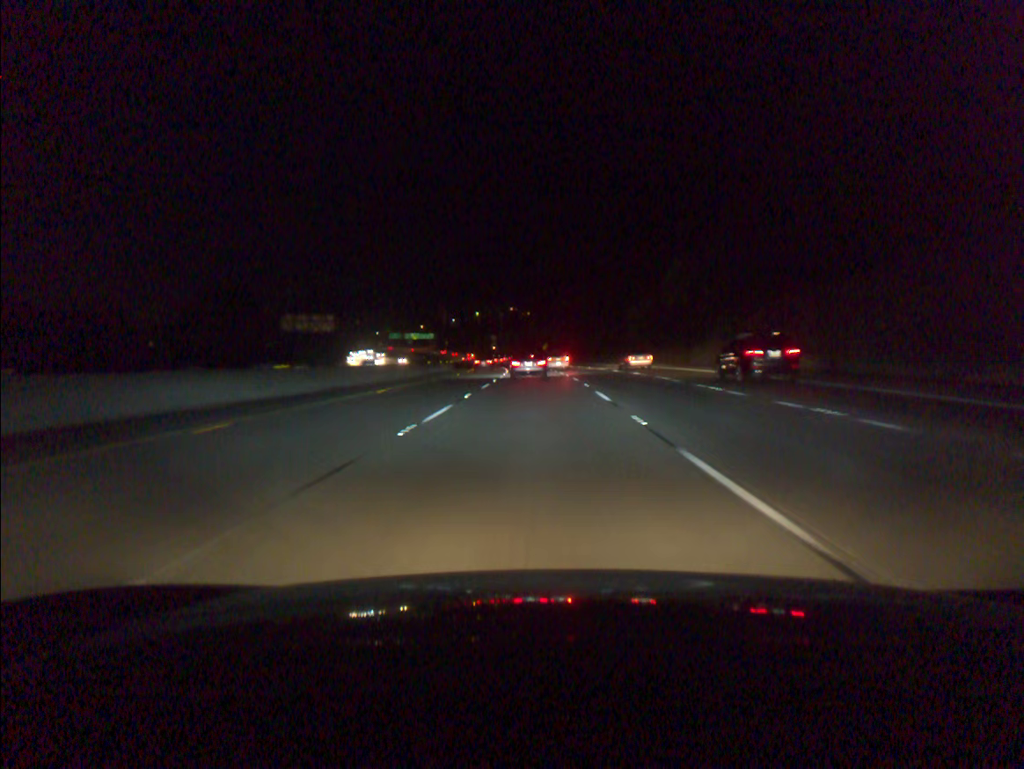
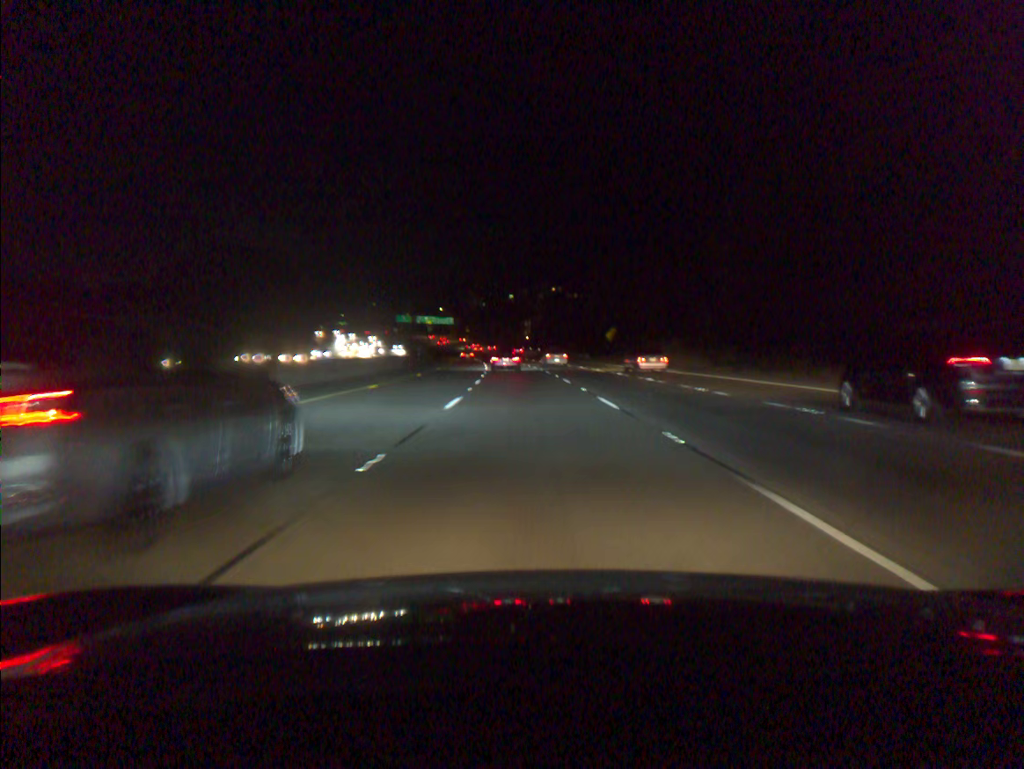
(-2.3, +88.0) m; -3°
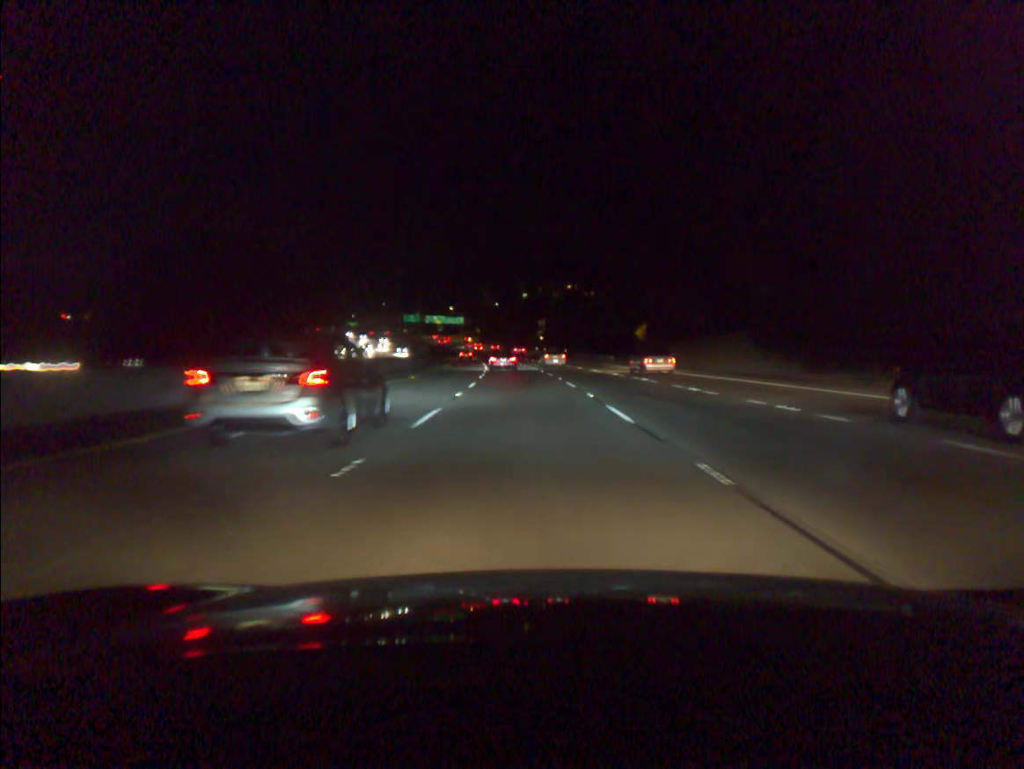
(-0.1, +17.4) m; -1°
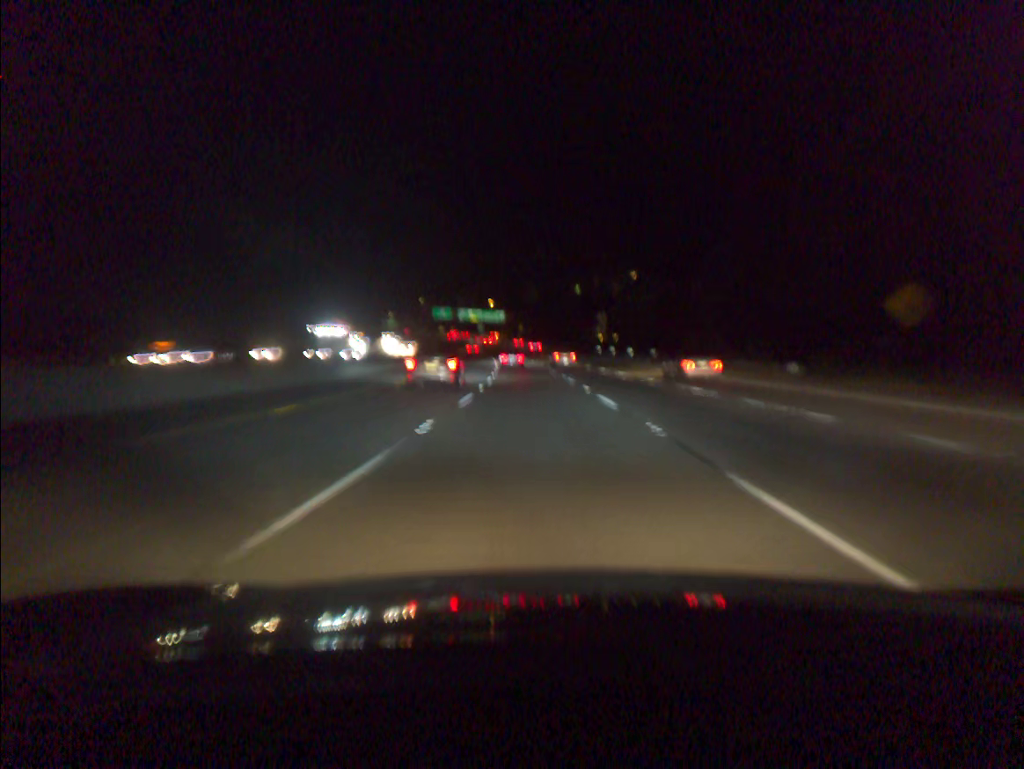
(-1.8, +52.7) m; -4°
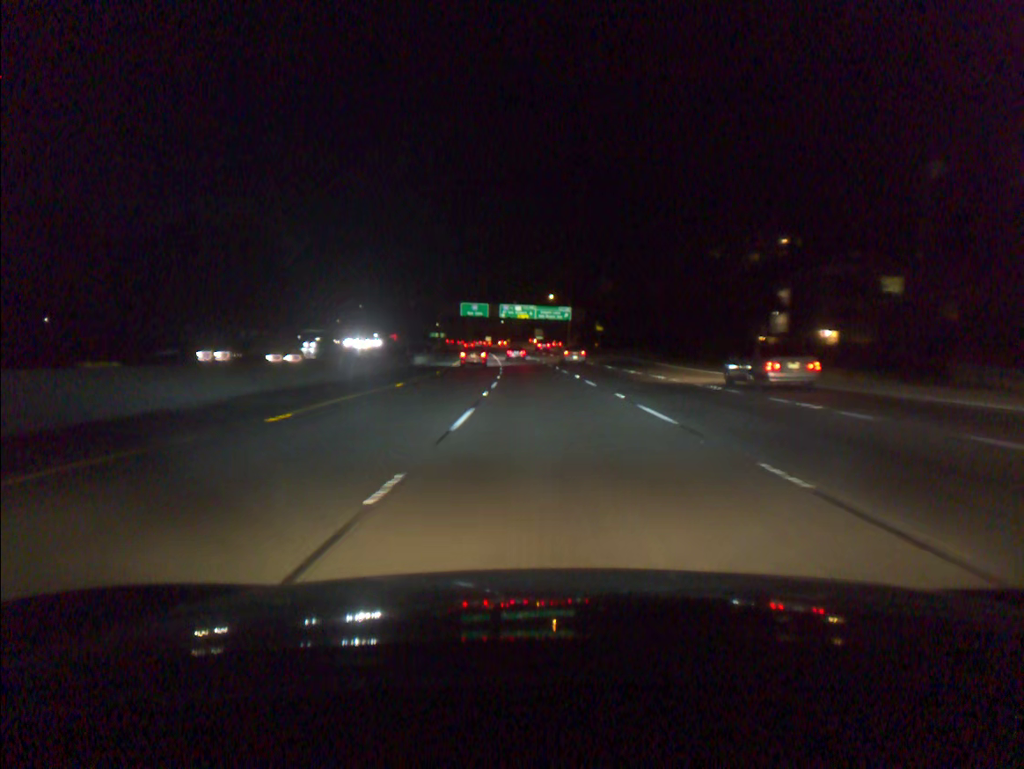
(-3.9, +89.7) m; -5°
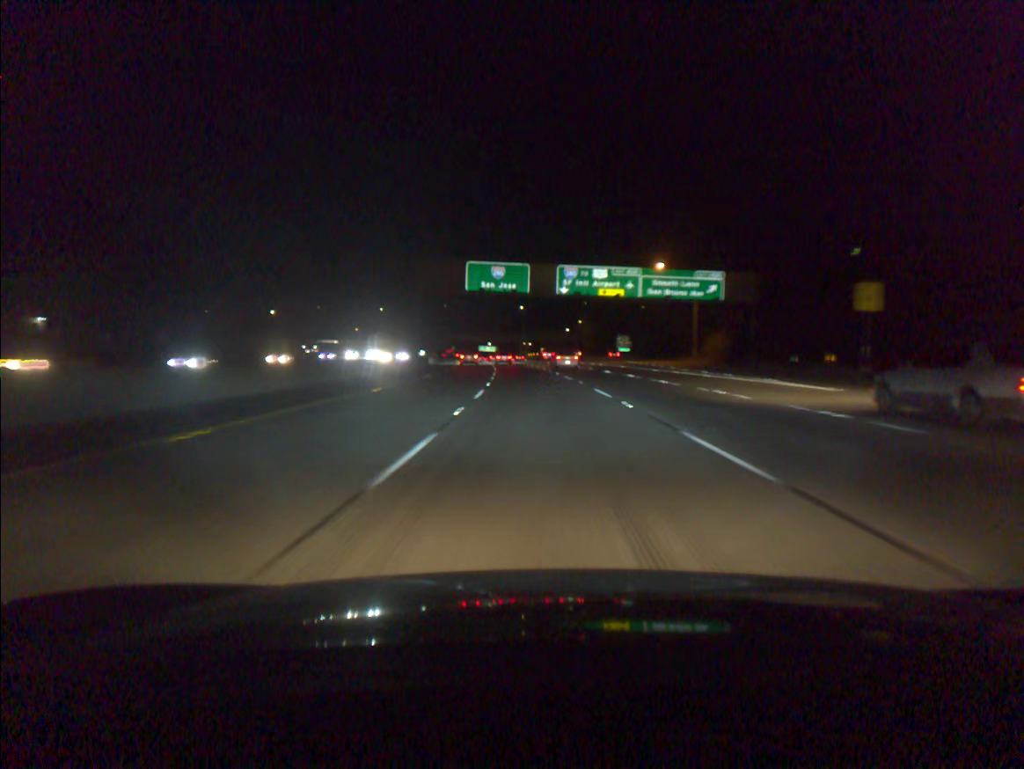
(-3.7, +91.2) m; -5°
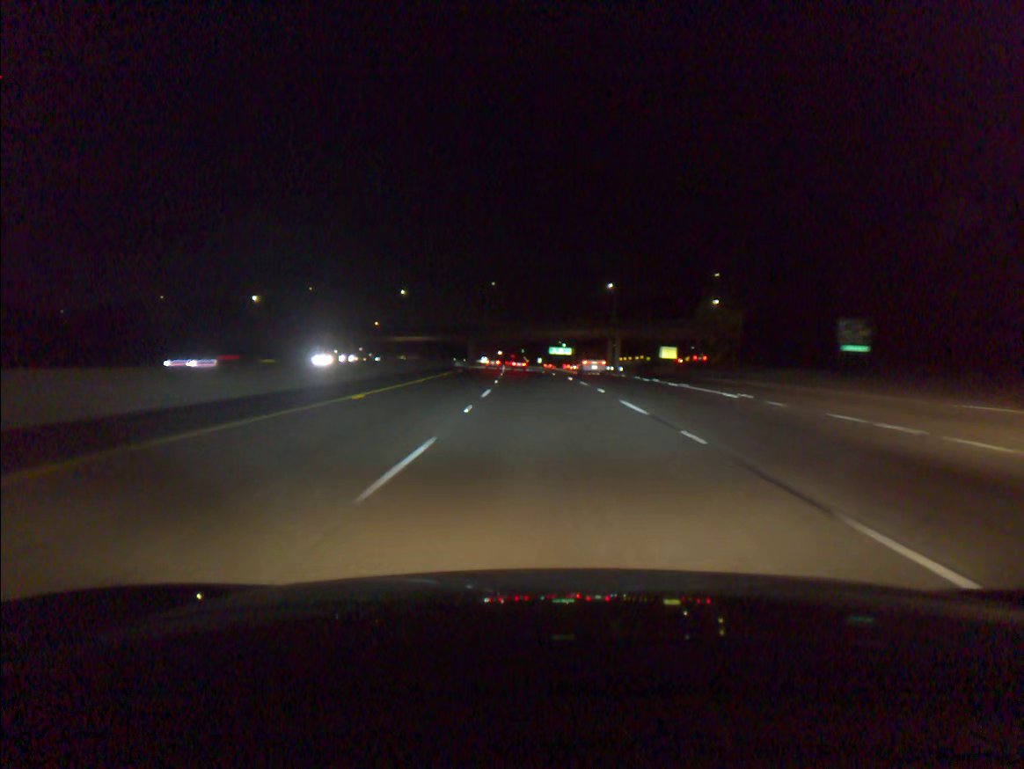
(-4.3, +91.4) m; -6°
